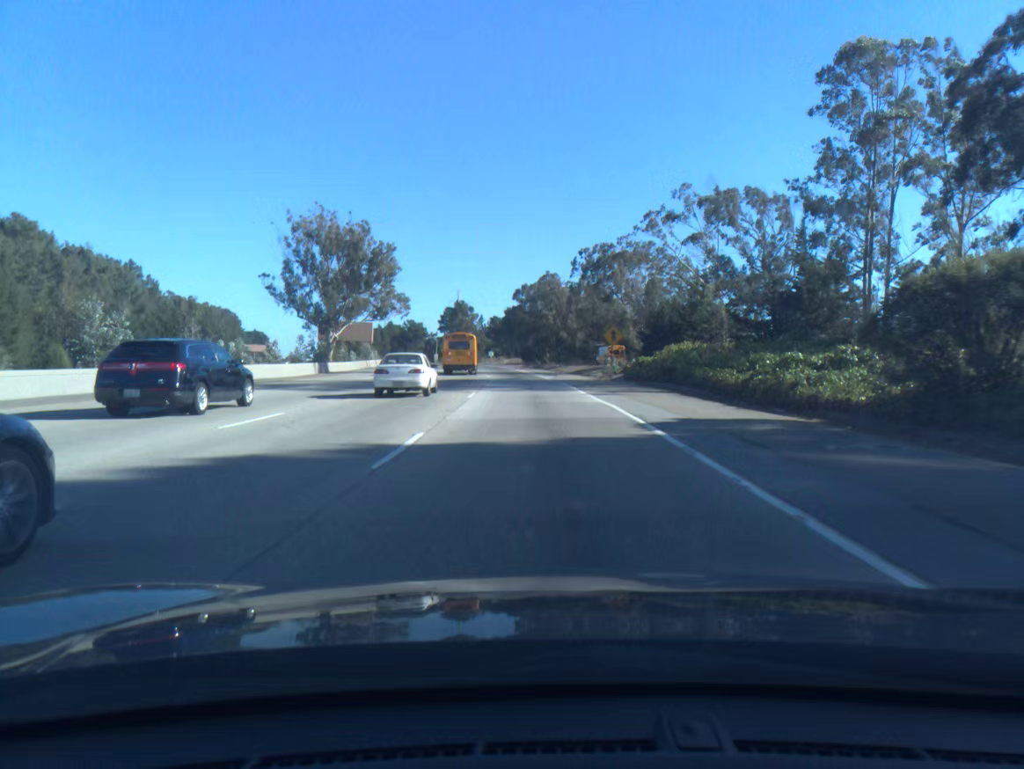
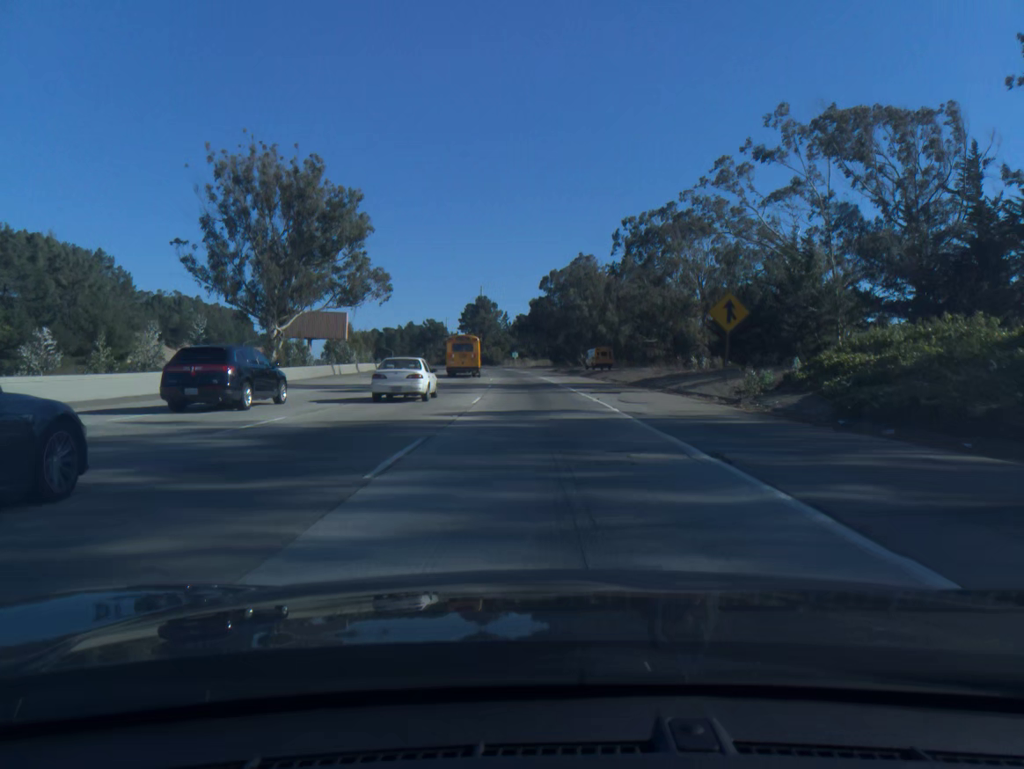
(-0.5, +29.6) m; -2°
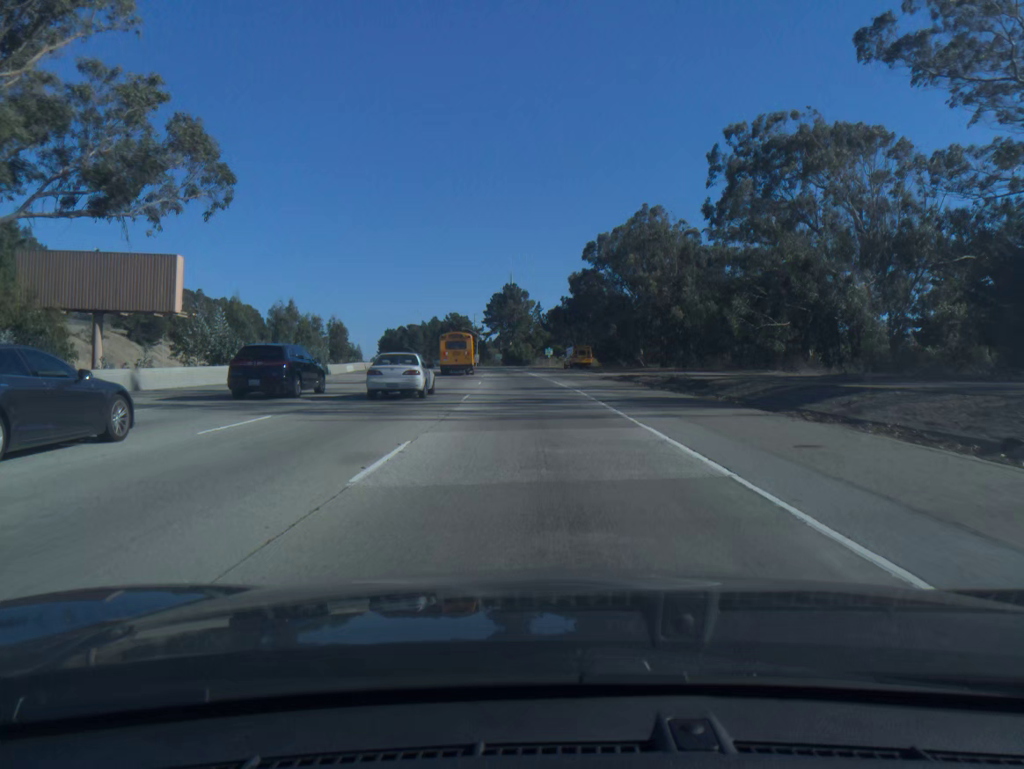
(-0.9, +44.5) m; -3°
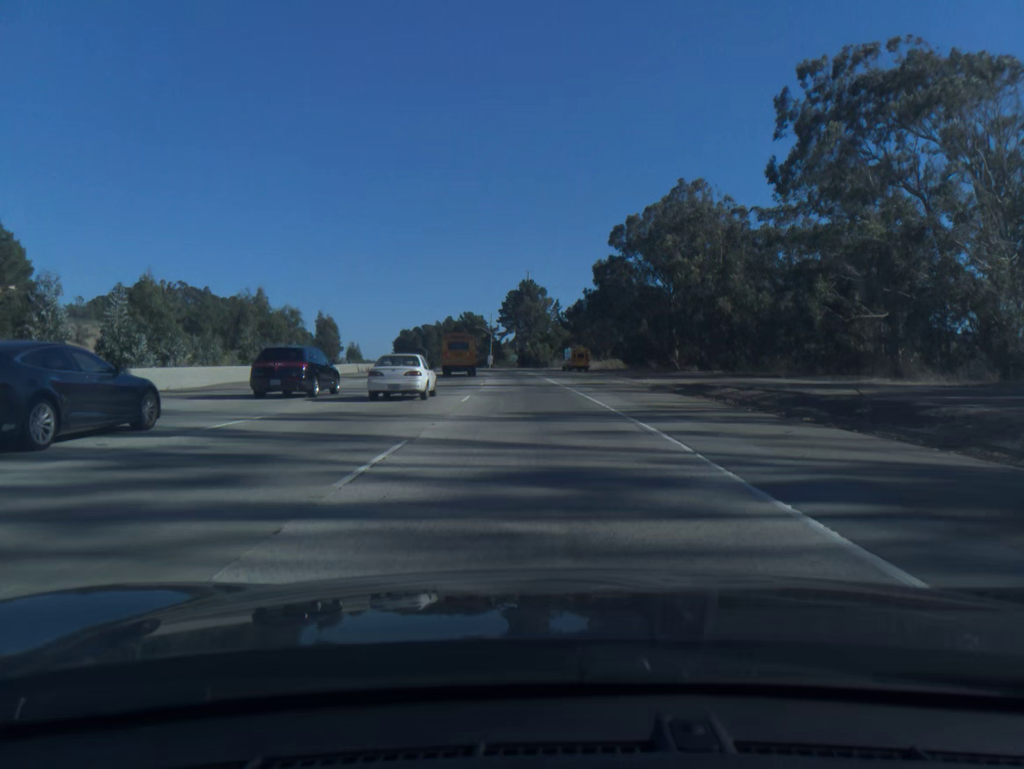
(-0.2, +14.8) m; -1°
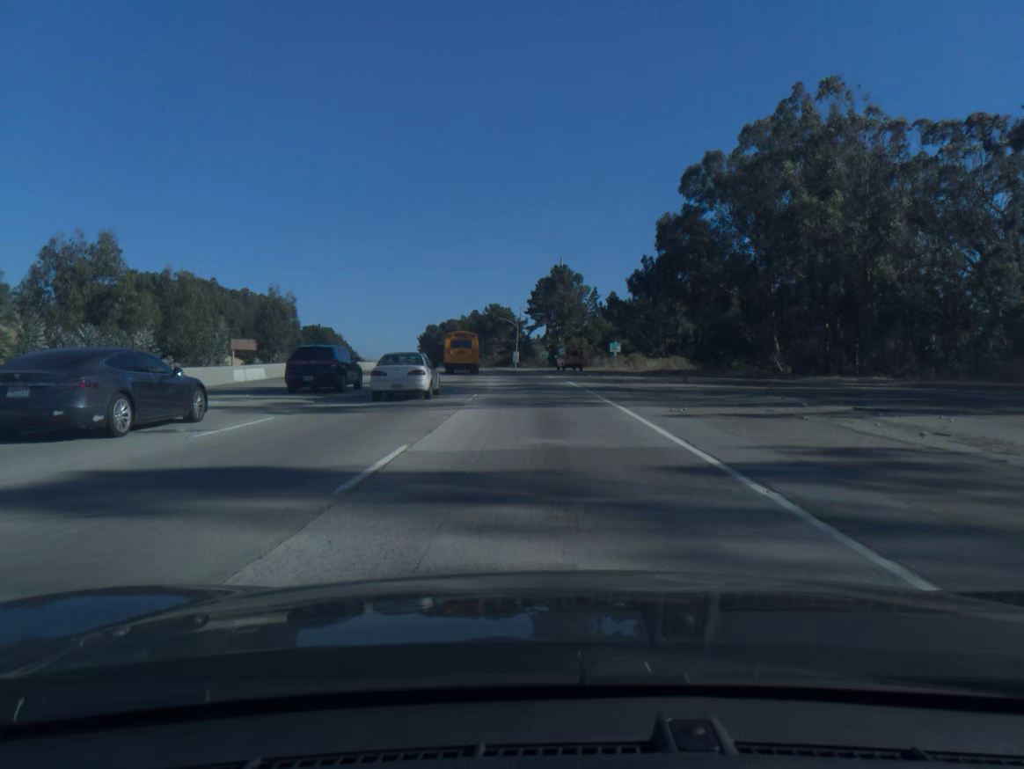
(-0.6, +29.6) m; -2°
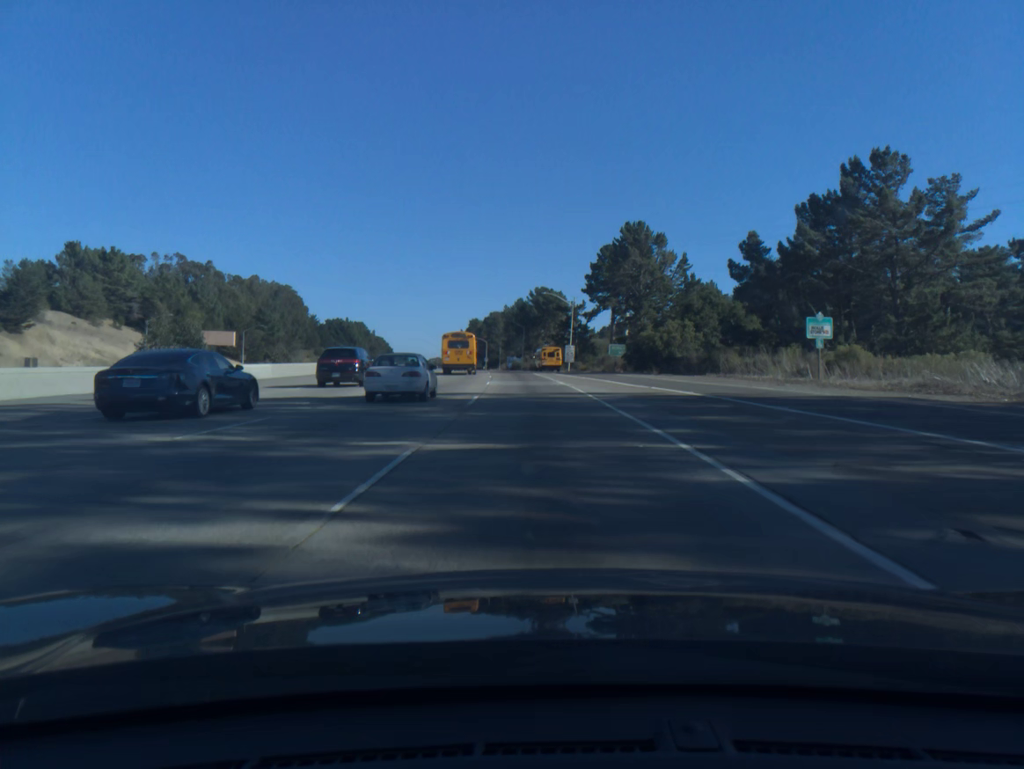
(-1.9, +59.2) m; -4°
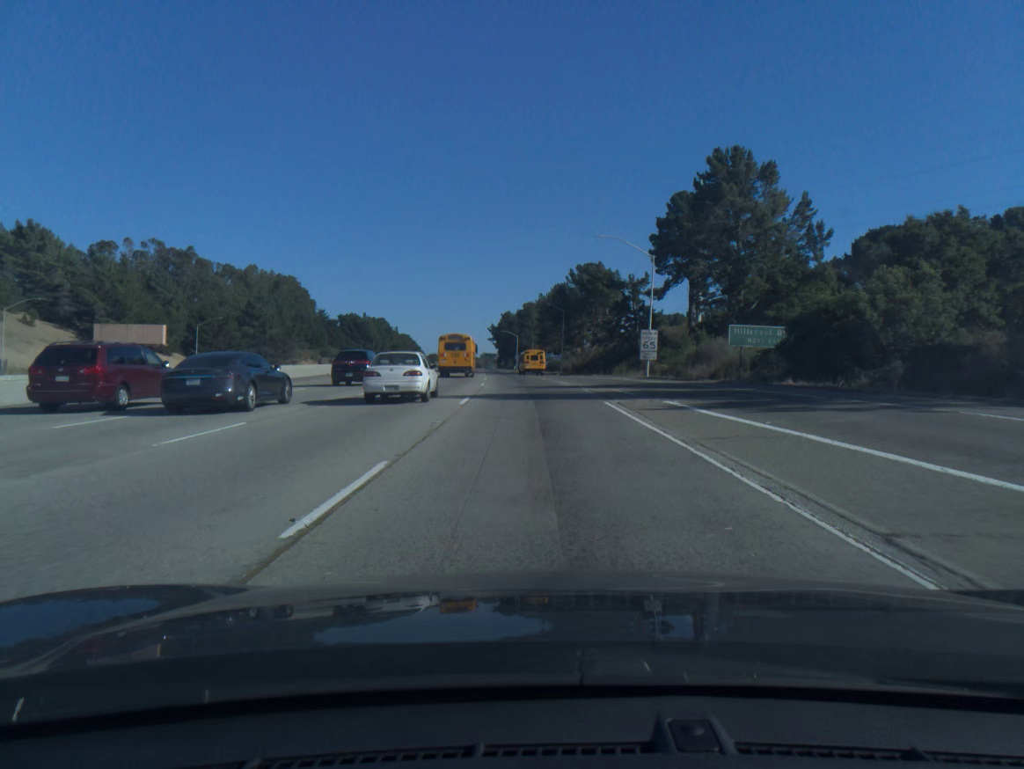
(-1.2, +44.5) m; -3°
